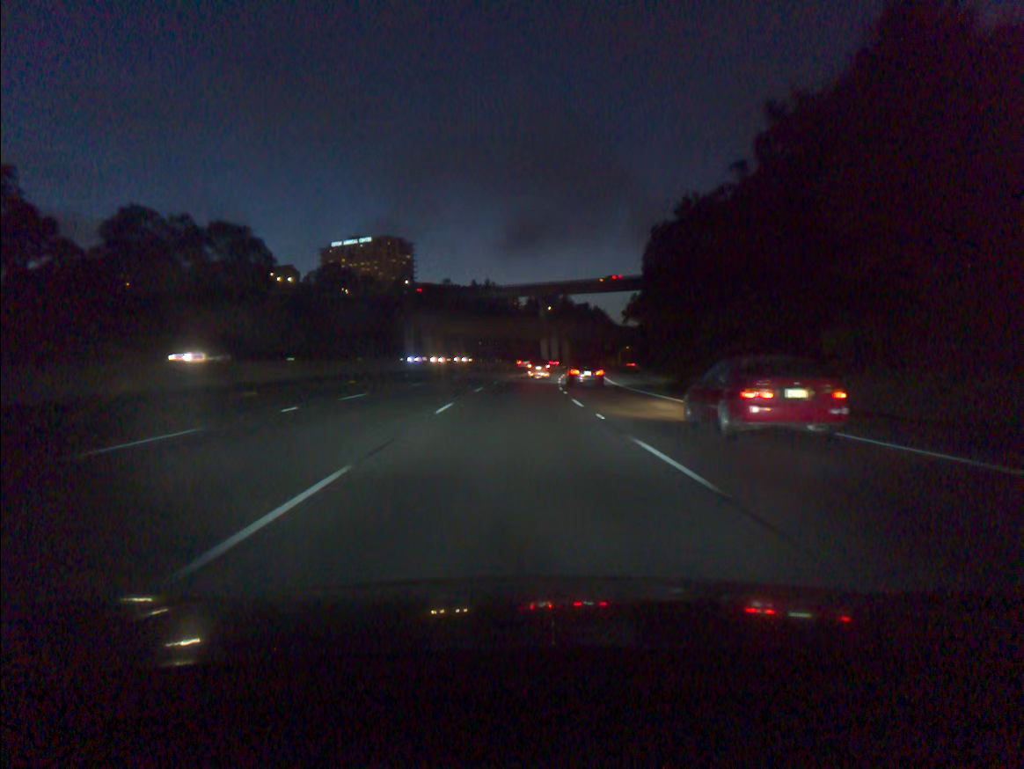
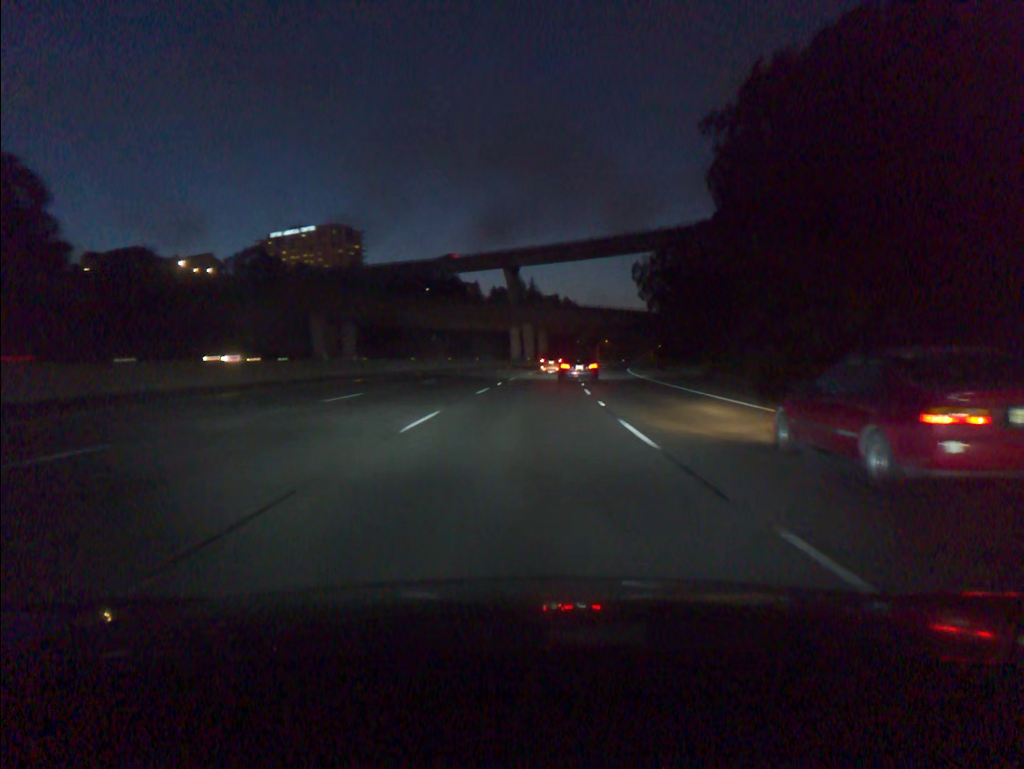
(+0.6, +46.8) m; +2°
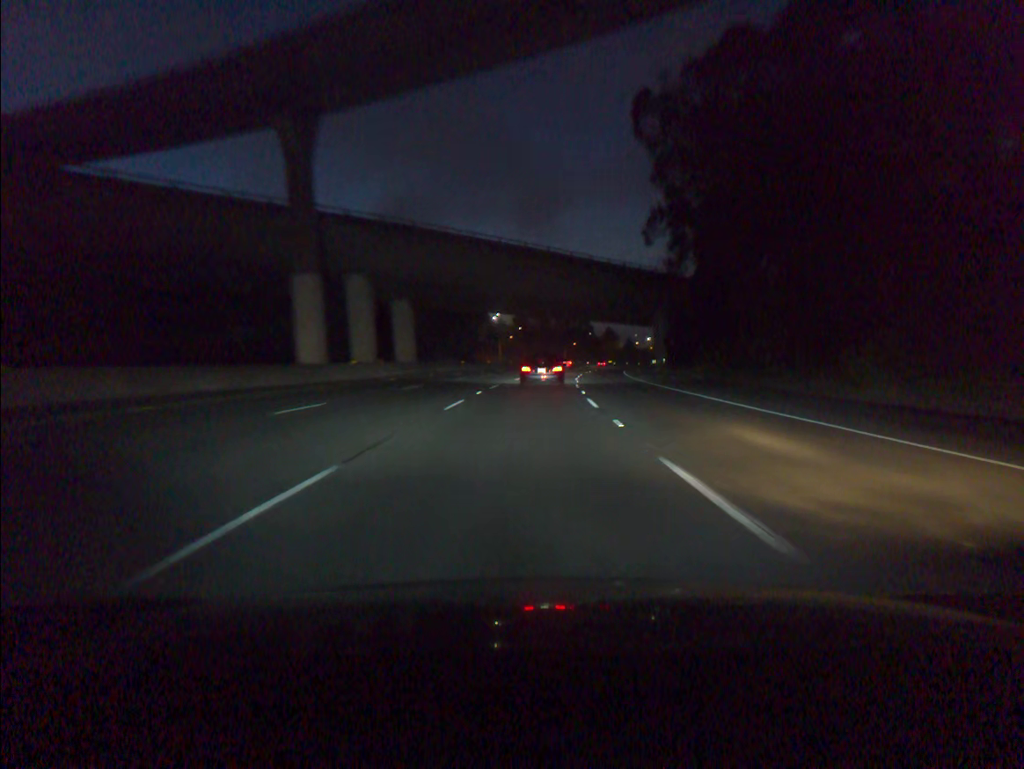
(+5.1, +76.2) m; +8°
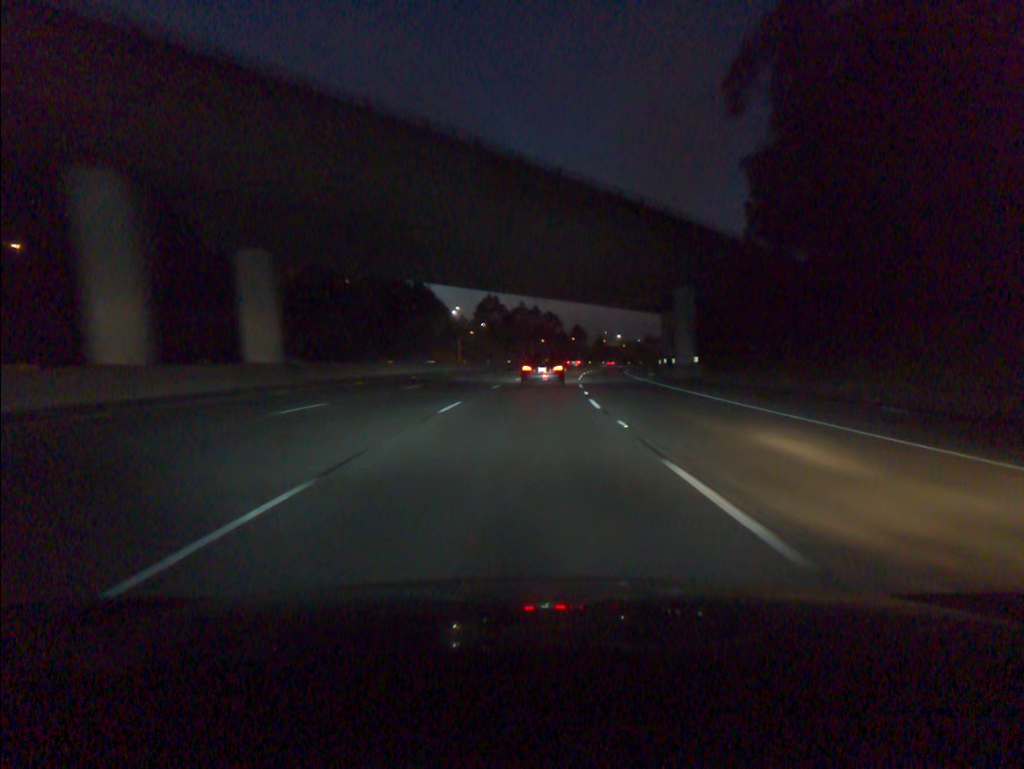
(+0.7, +29.3) m; +3°
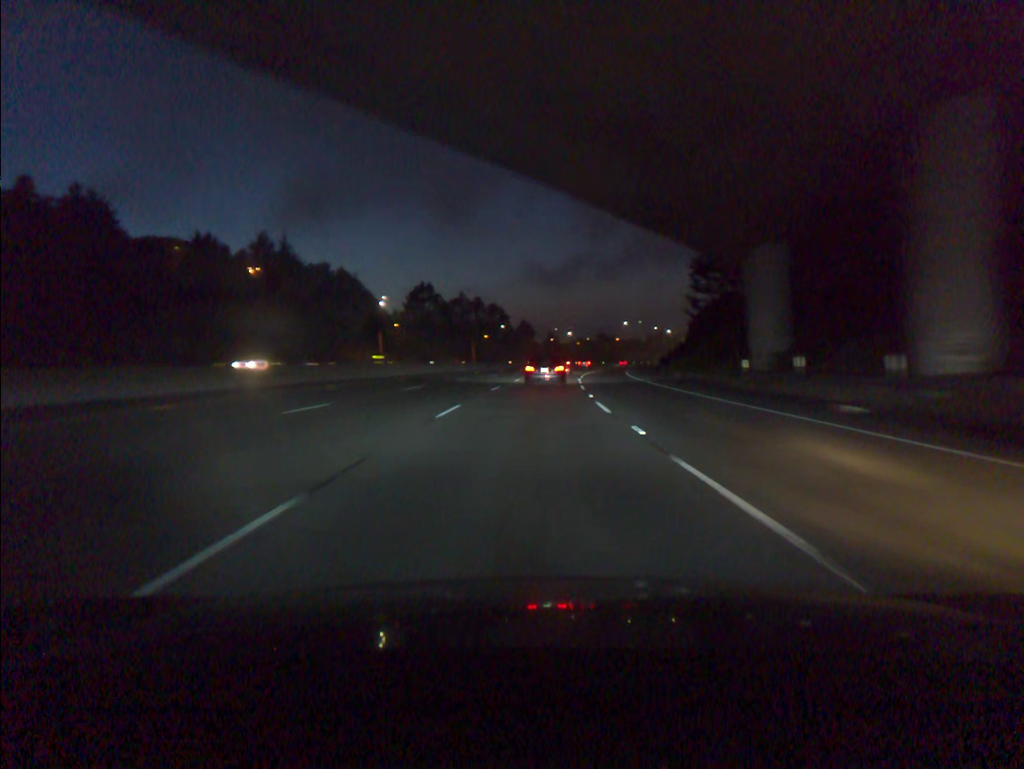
(+1.4, +42.9) m; +4°
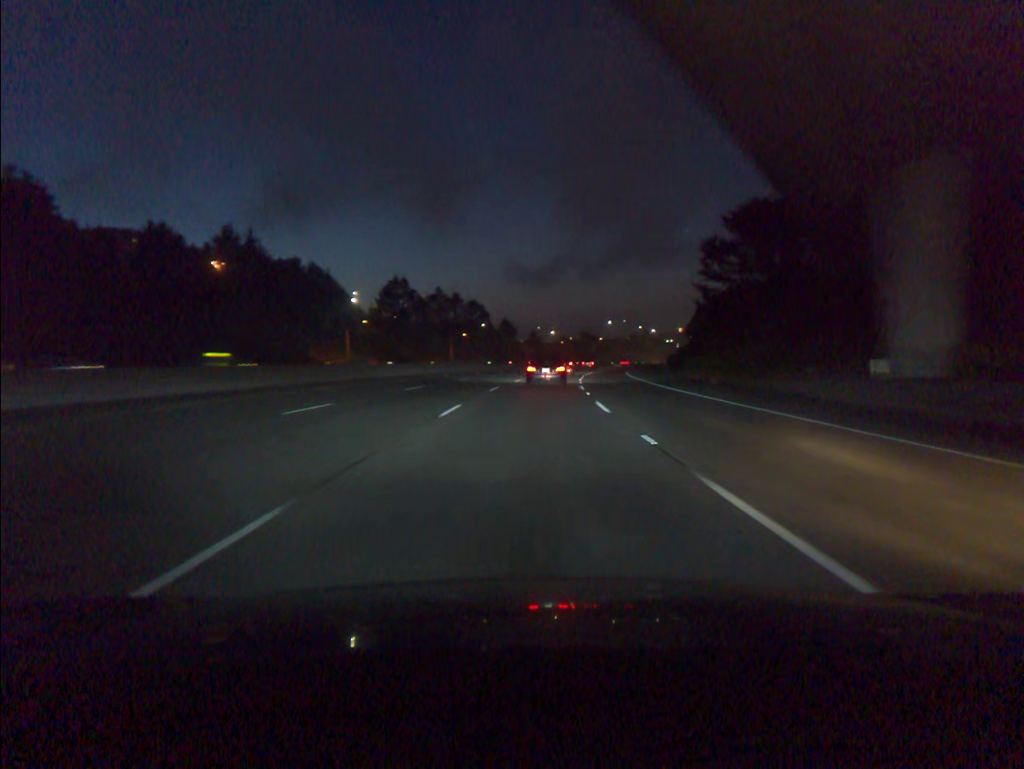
(+0.2, +14.2) m; +1°
